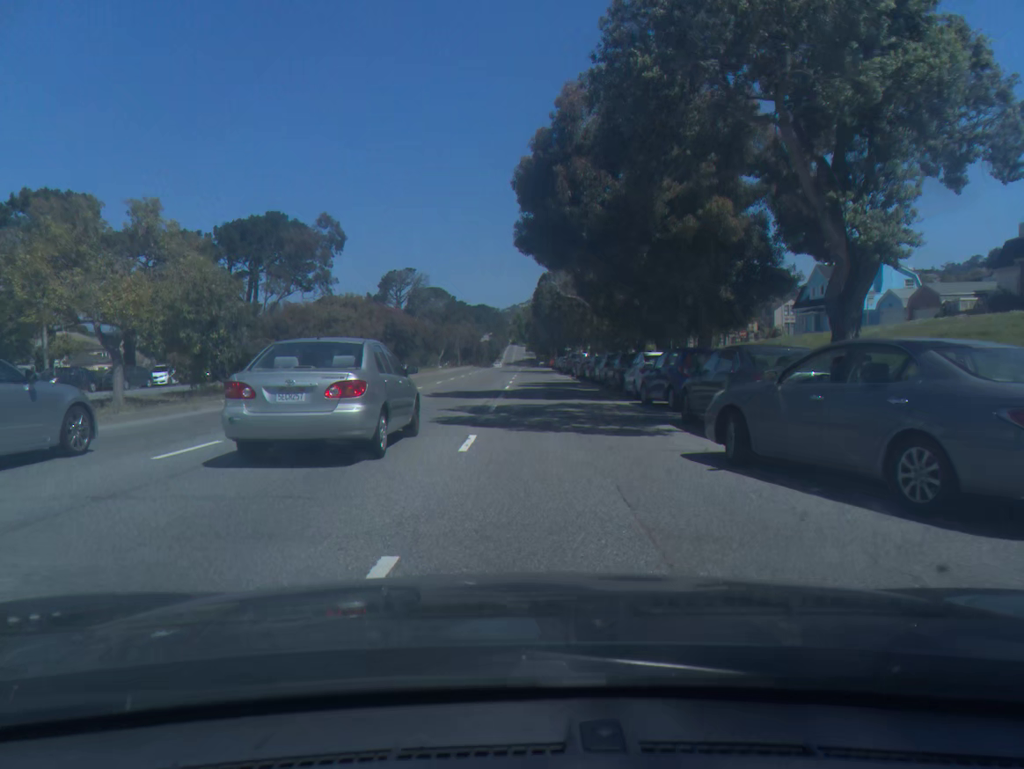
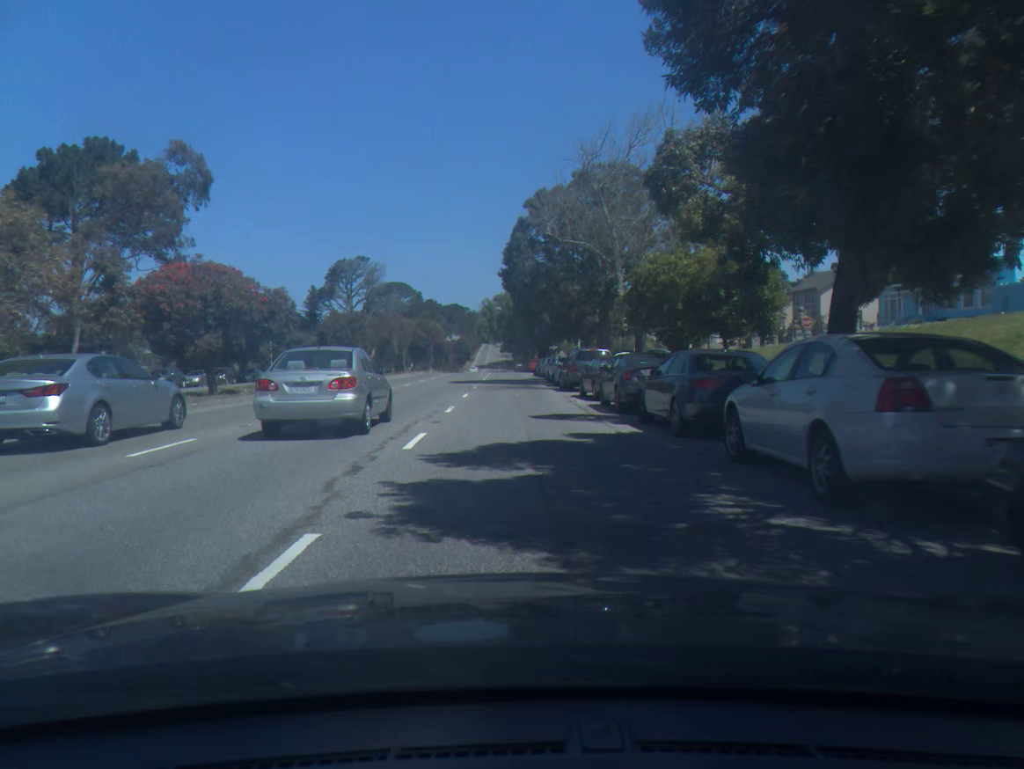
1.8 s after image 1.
(+0.7, +27.6) m; +2°
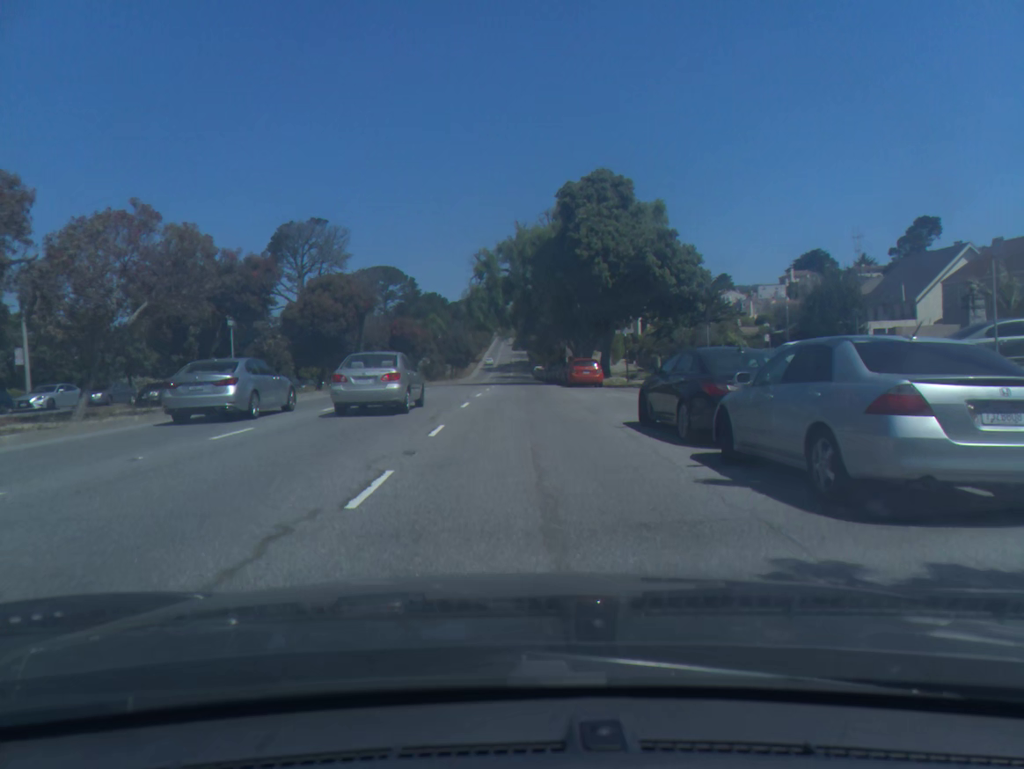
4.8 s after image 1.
(-0.8, +48.5) m; -1°
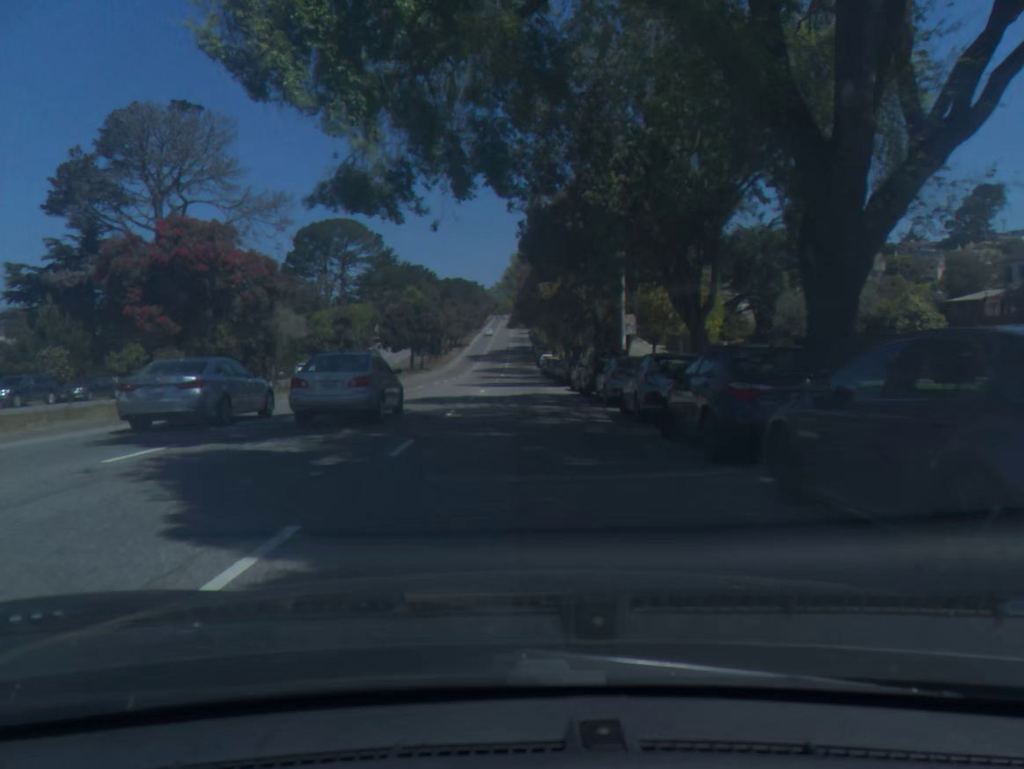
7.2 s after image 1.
(+0.1, +45.7) m; 0°
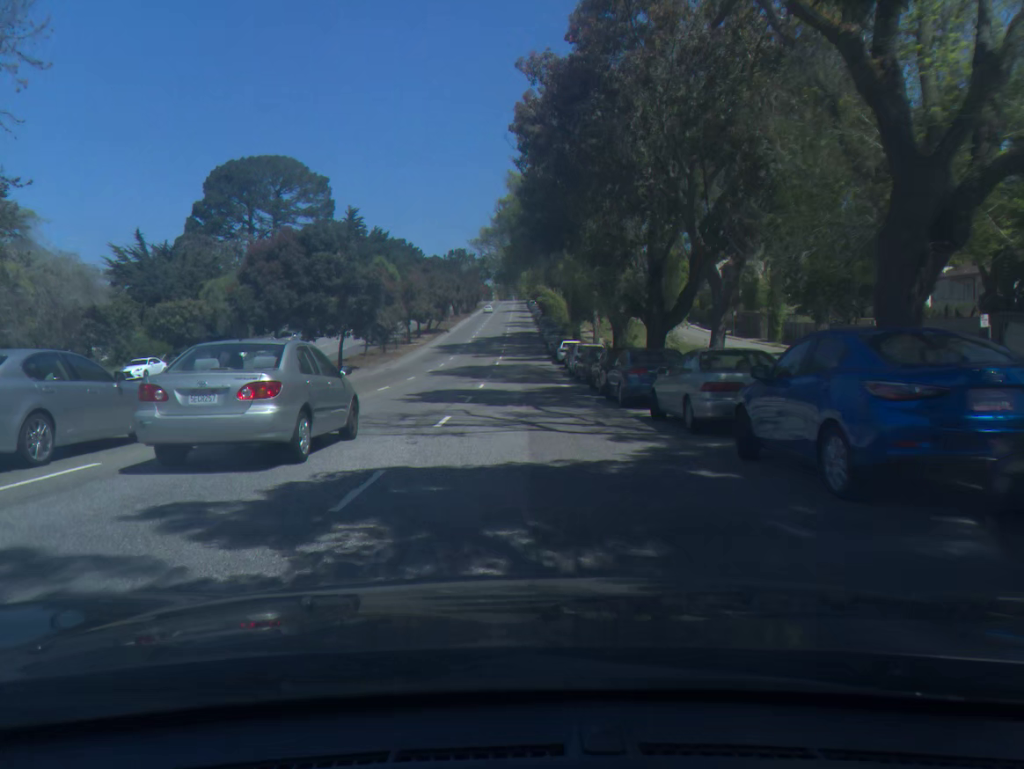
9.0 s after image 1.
(-0.1, +39.7) m; 0°
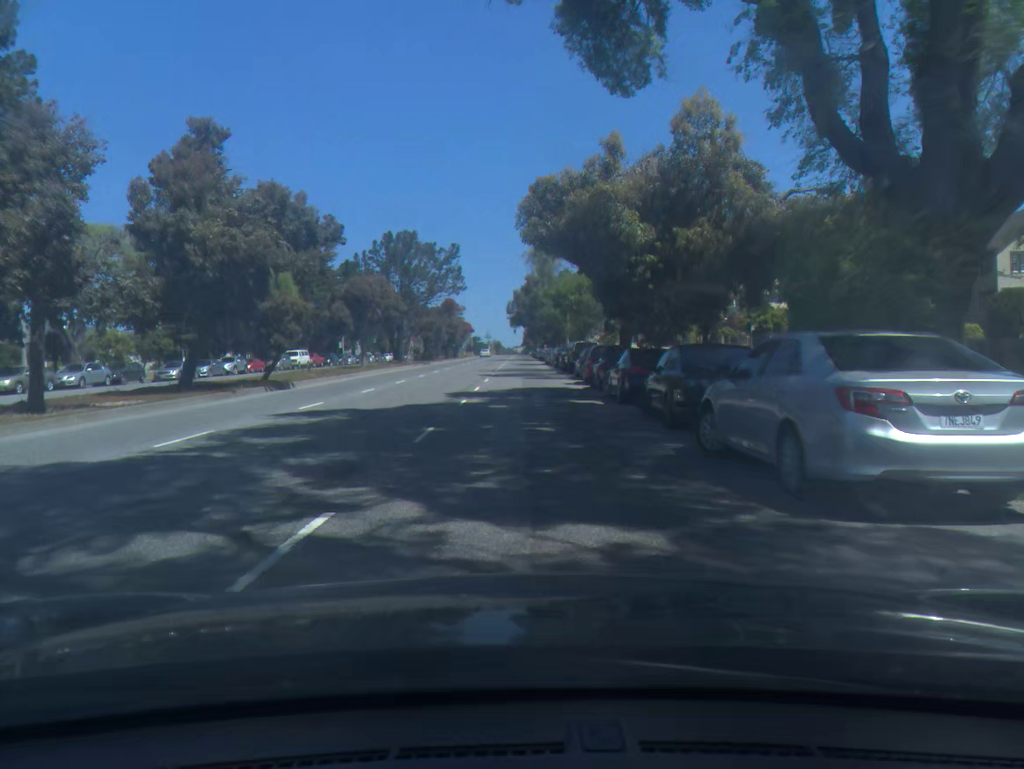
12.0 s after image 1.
(+0.2, +67.6) m; 0°
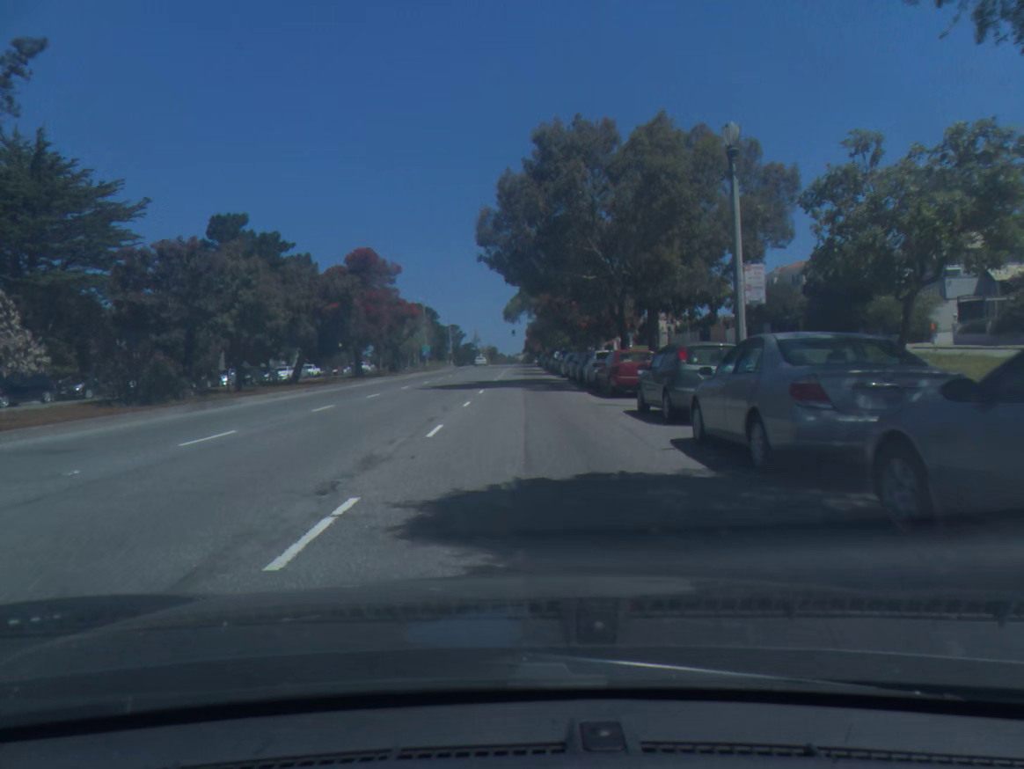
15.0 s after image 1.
(+0.1, +63.8) m; 0°
